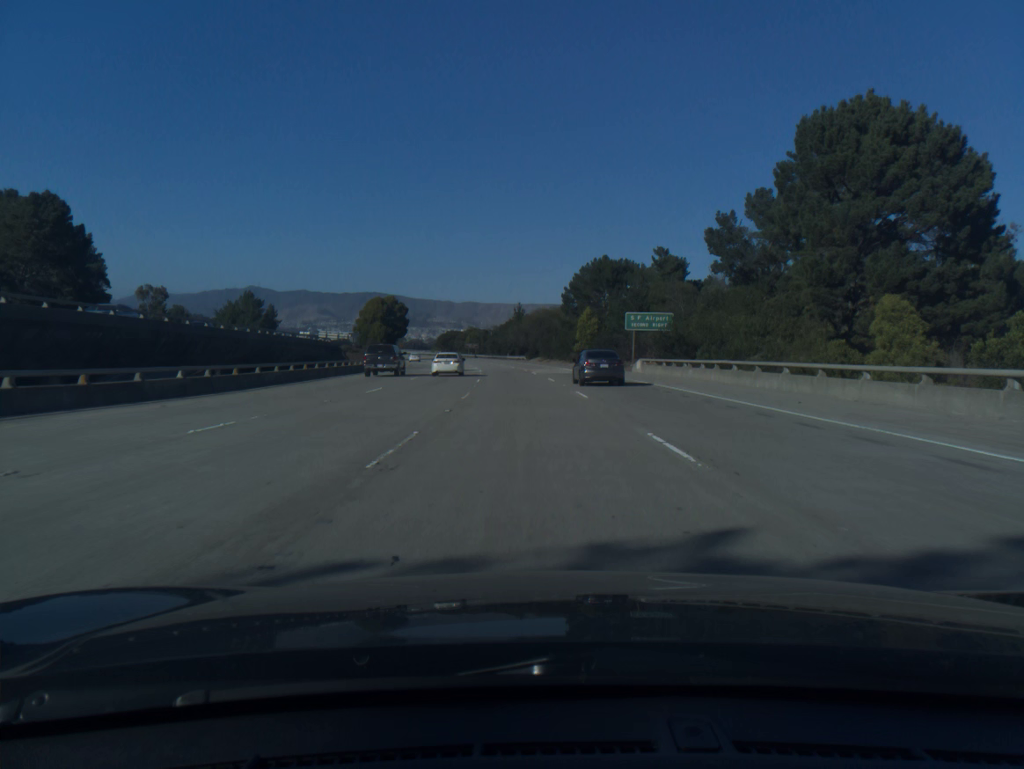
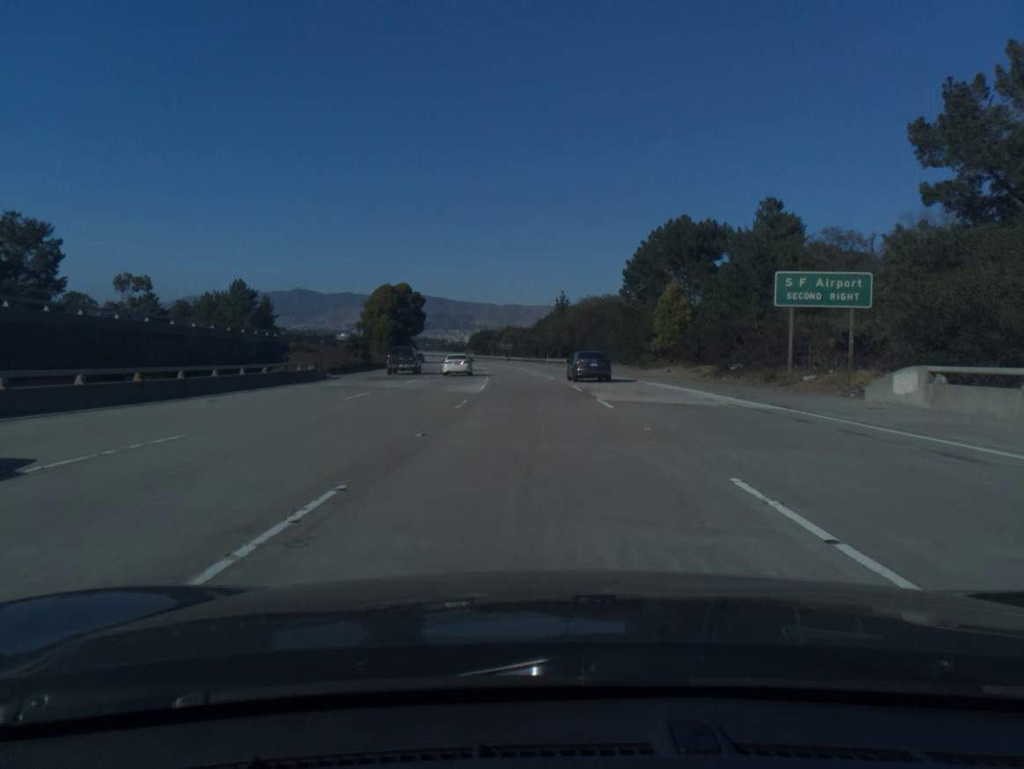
(-0.9, +34.0) m; -3°
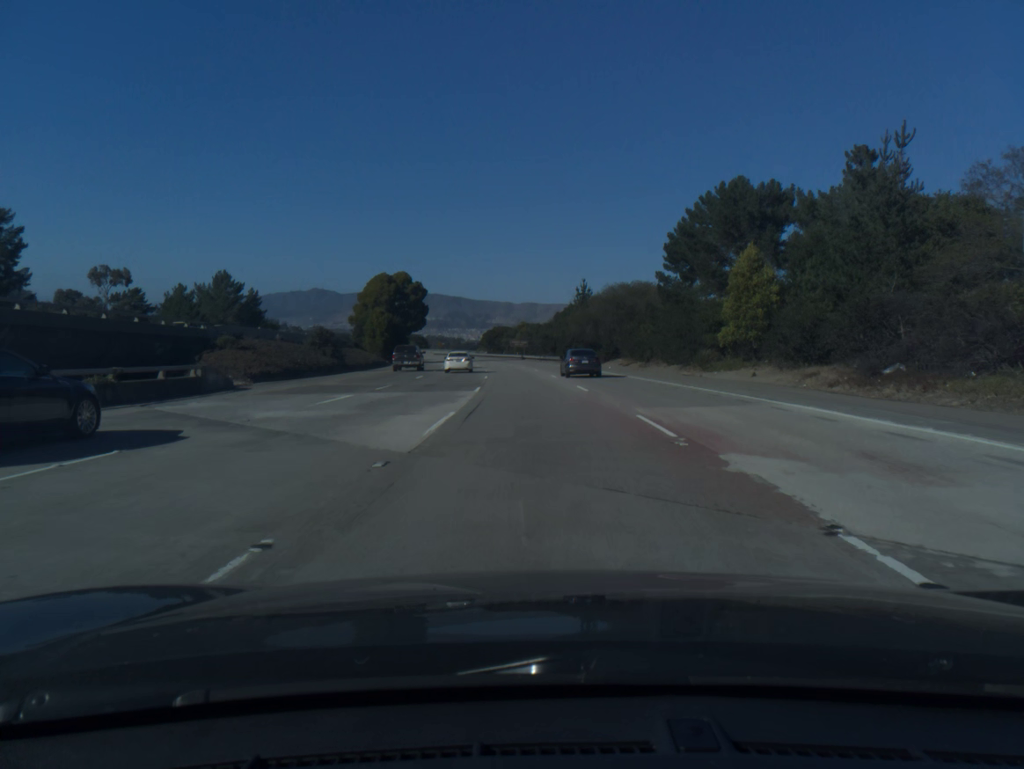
(-0.2, +17.0) m; -1°
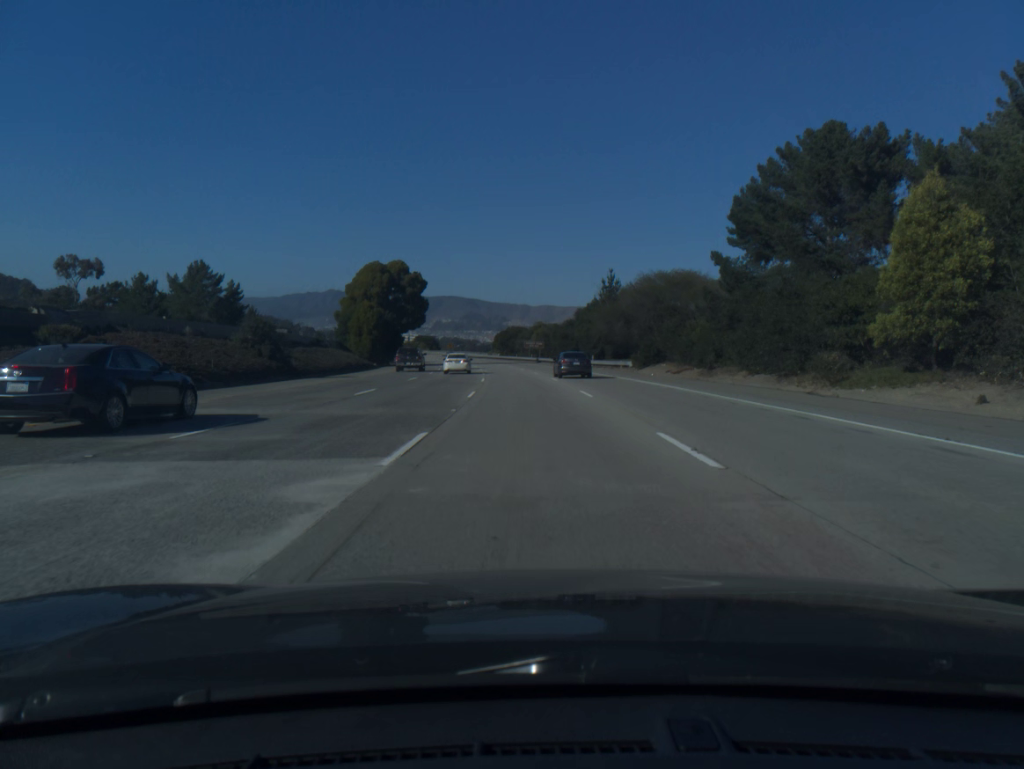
(-0.2, +17.0) m; -1°
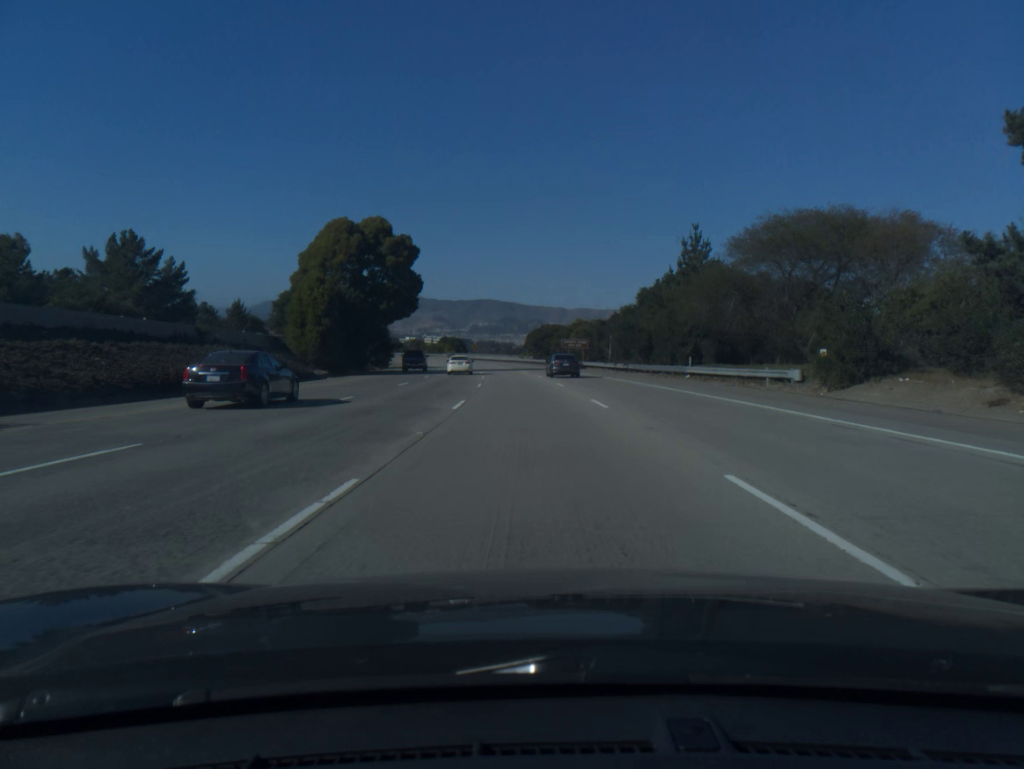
(-0.7, +34.0) m; -3°
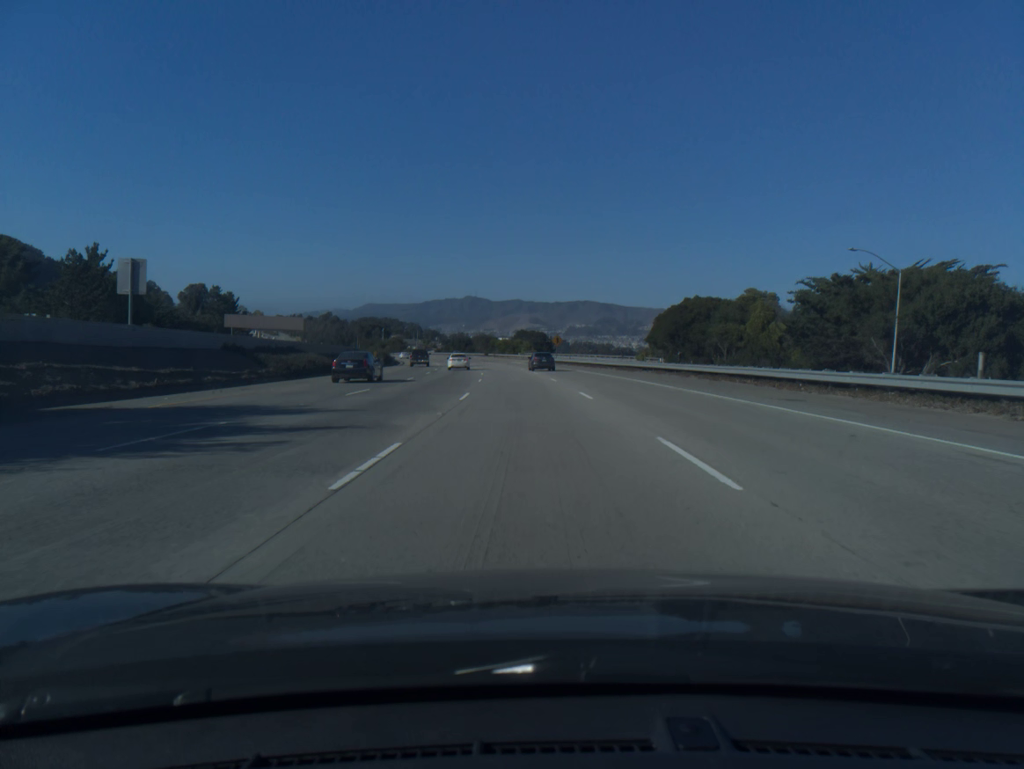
(-4.9, +84.8) m; -7°
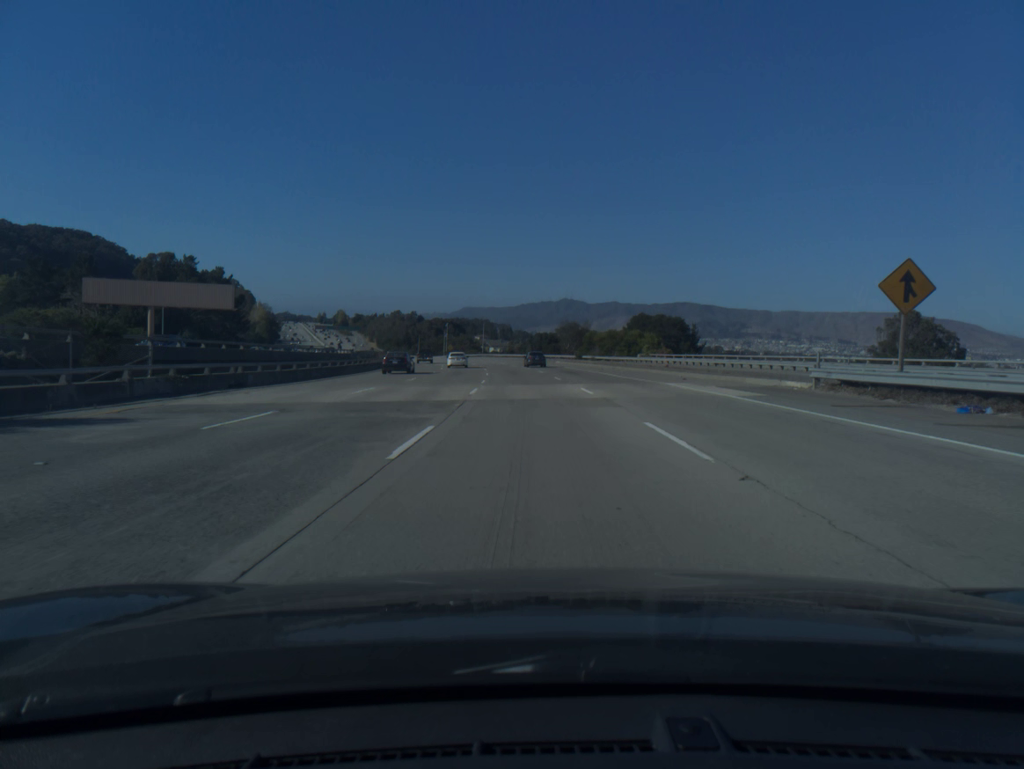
(-5.3, +84.8) m; -7°
